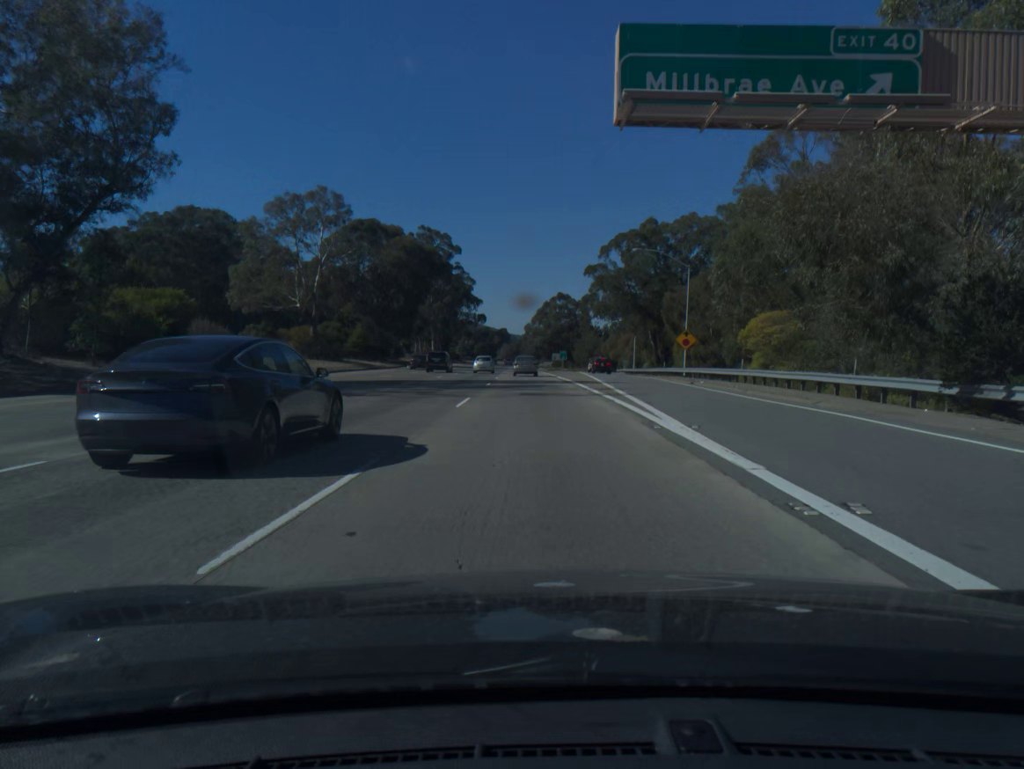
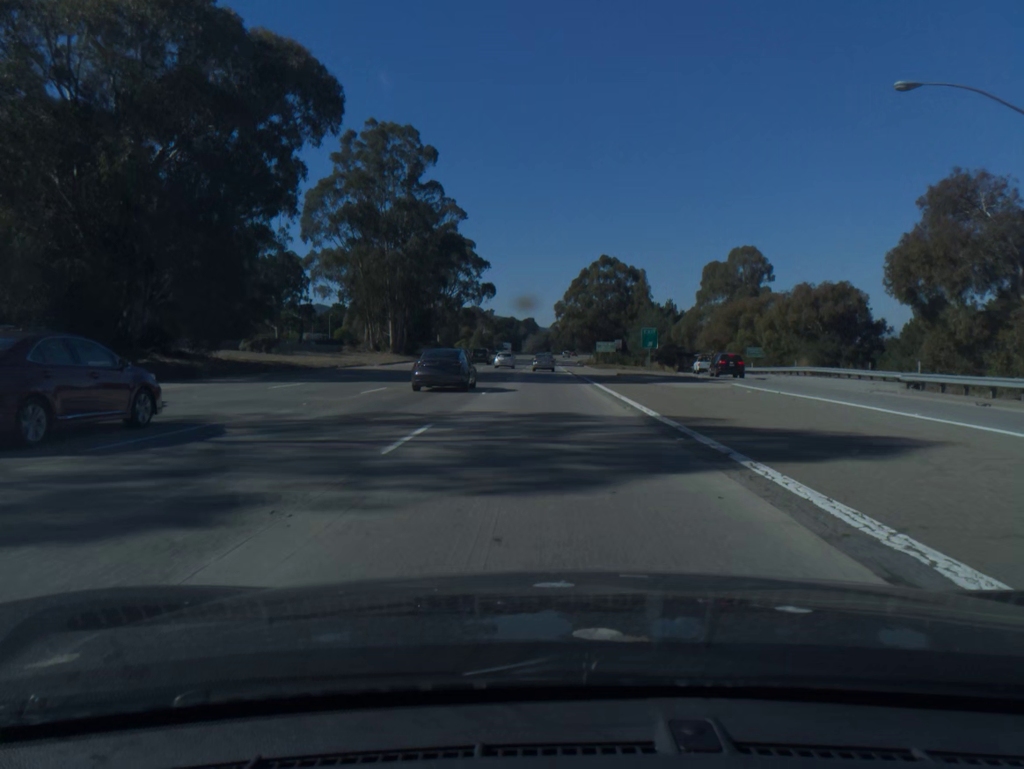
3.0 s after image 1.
(-1.8, +83.1) m; -2°
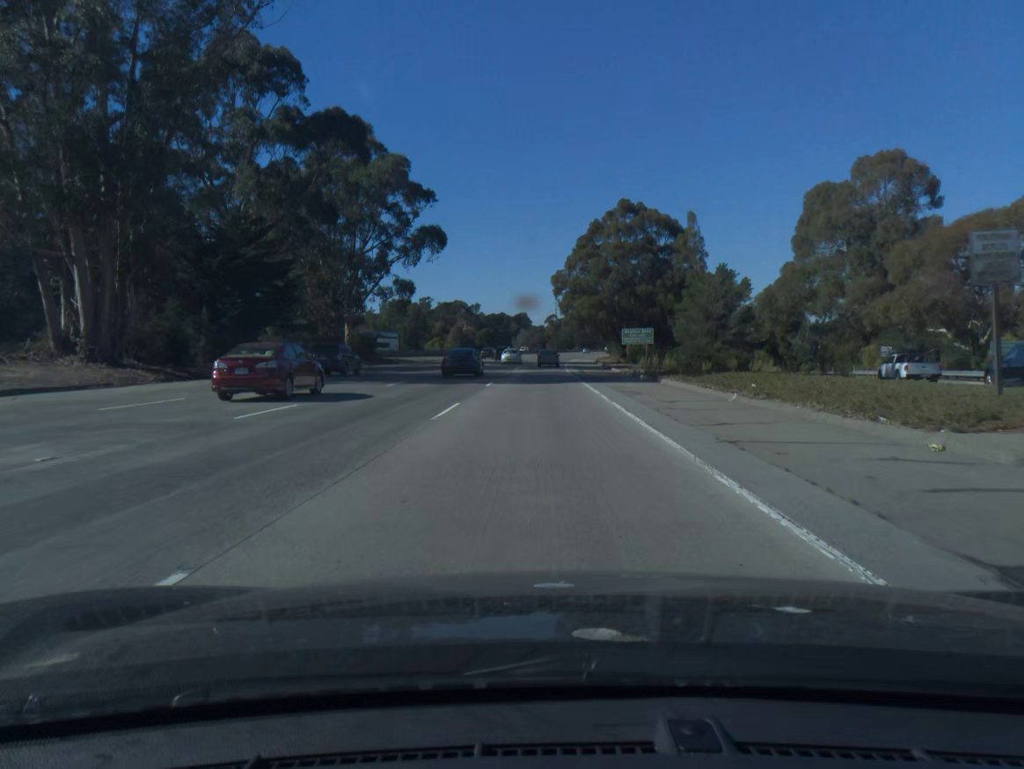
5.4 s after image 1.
(+0.4, +68.1) m; 0°
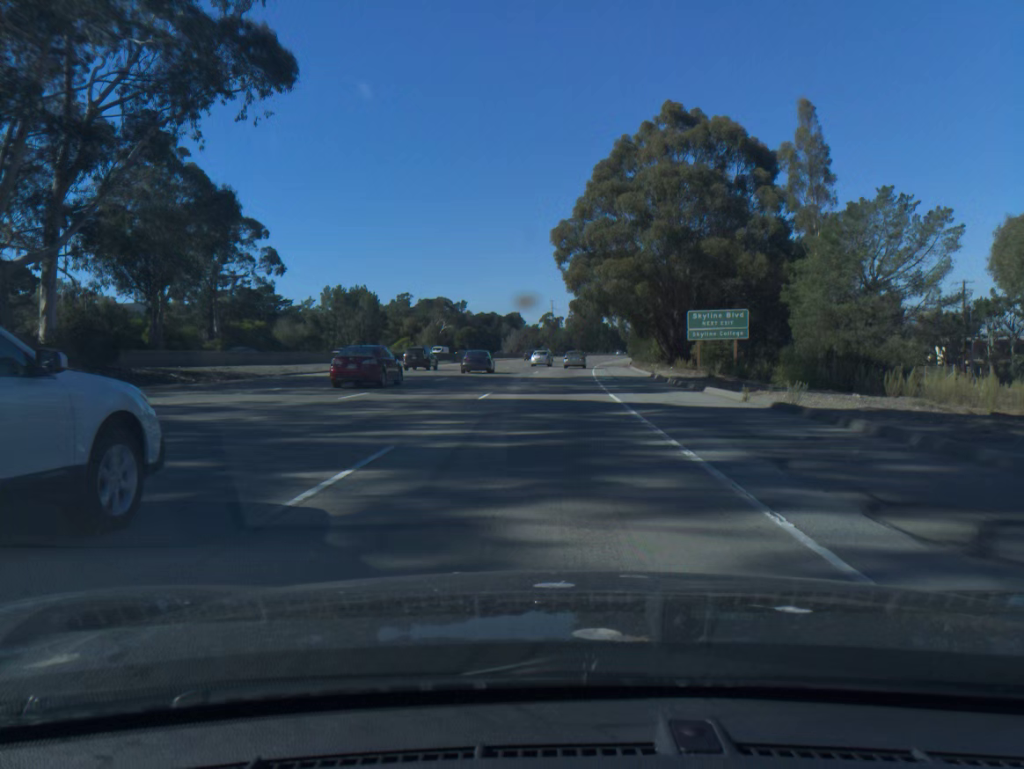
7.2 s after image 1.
(-0.1, +51.9) m; 0°
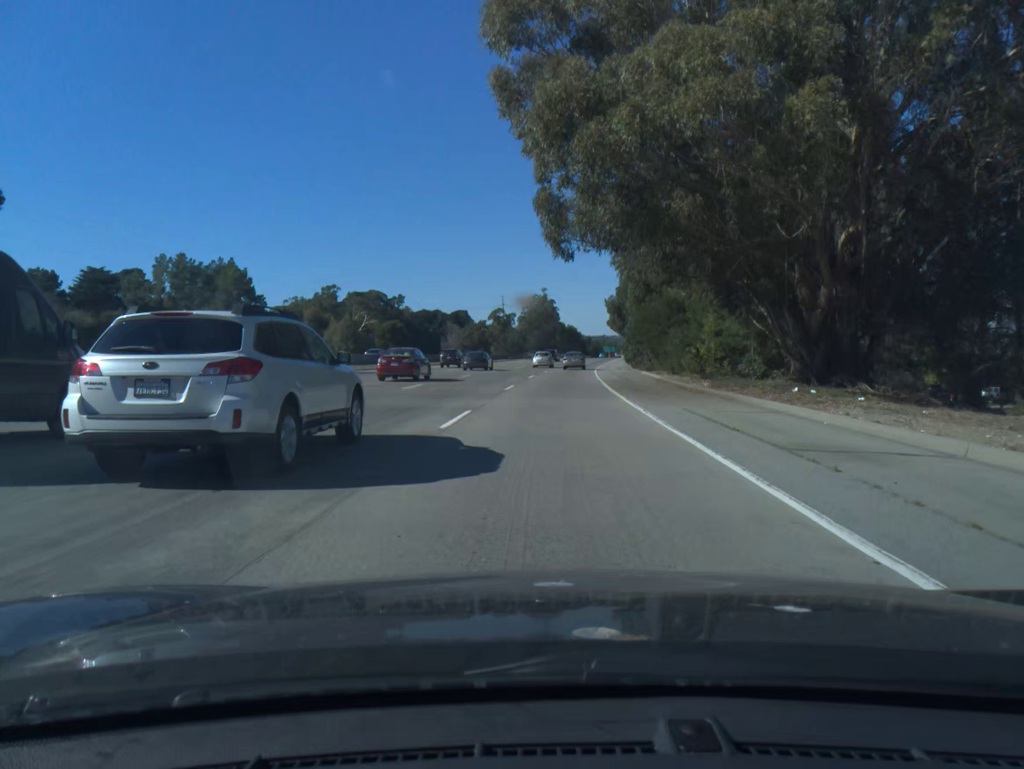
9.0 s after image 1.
(+1.4, +52.1) m; +3°
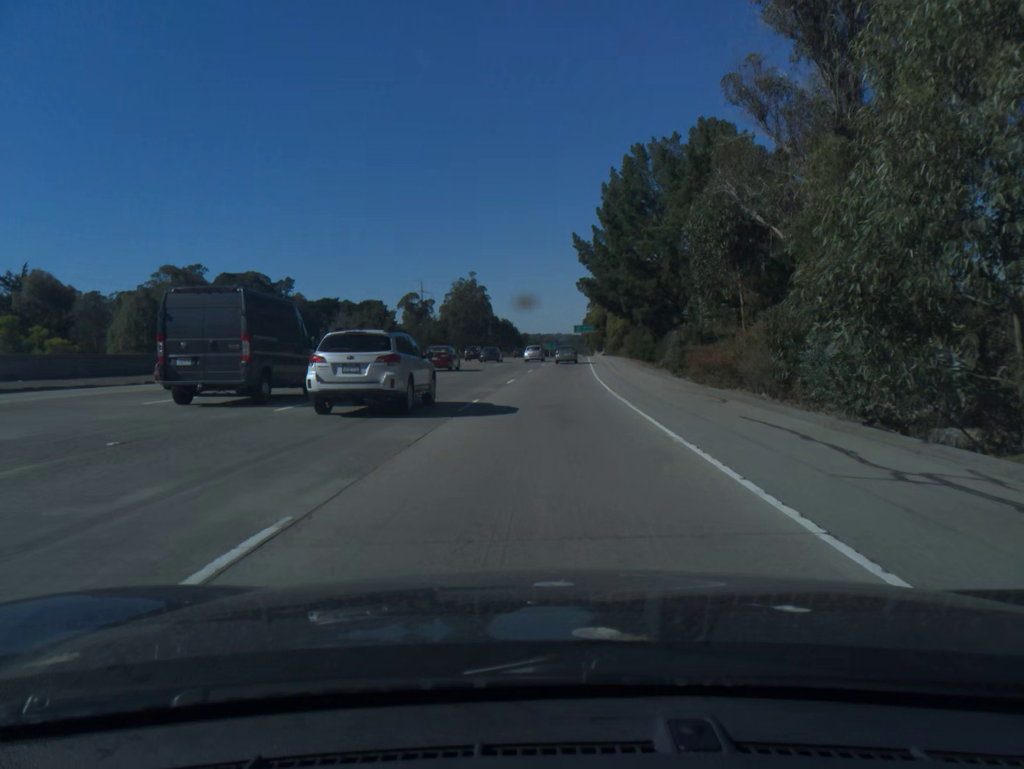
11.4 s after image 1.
(+2.8, +69.3) m; +5°
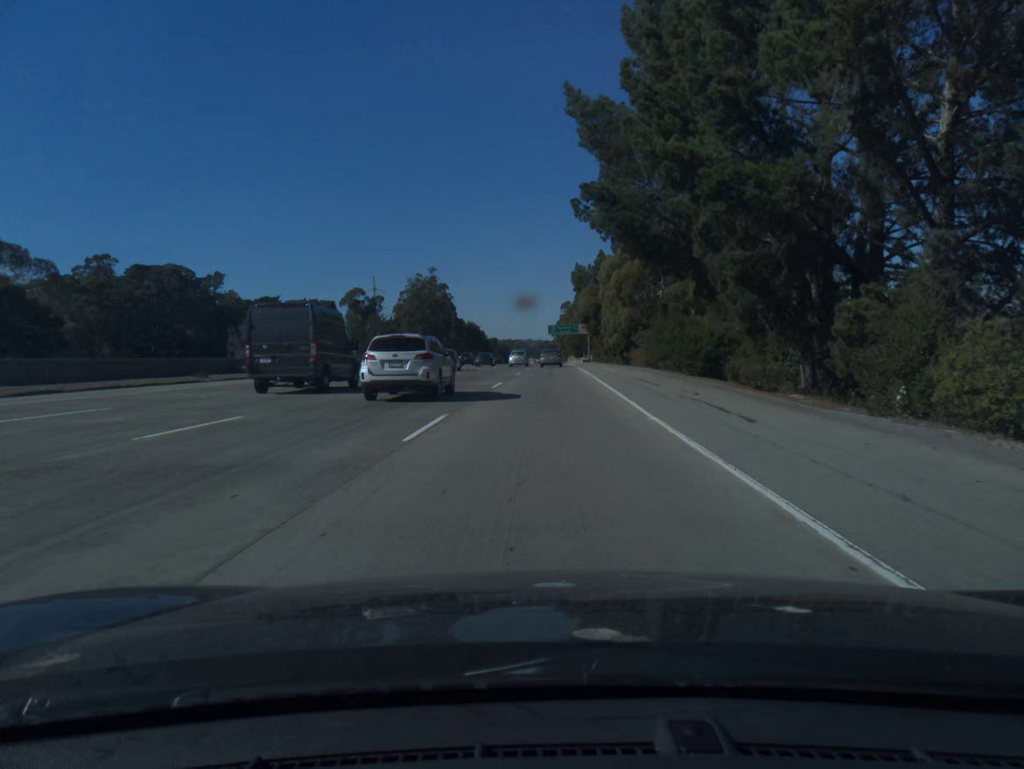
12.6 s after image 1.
(+0.7, +34.6) m; +2°
